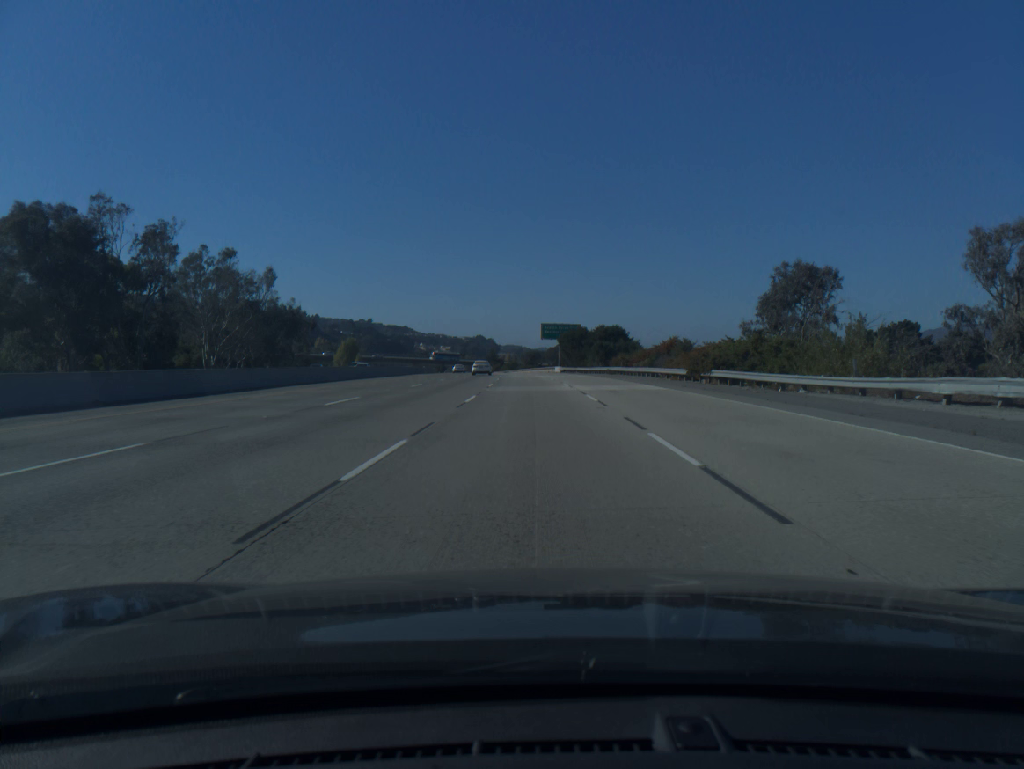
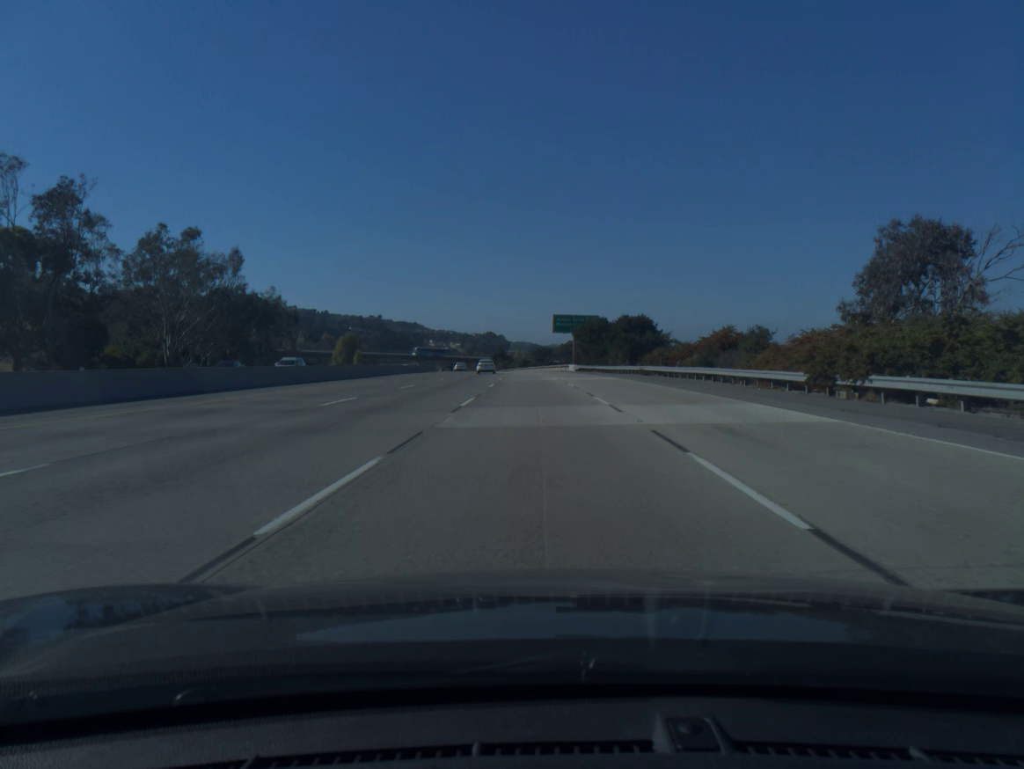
(-0.1, +17.0) m; -1°
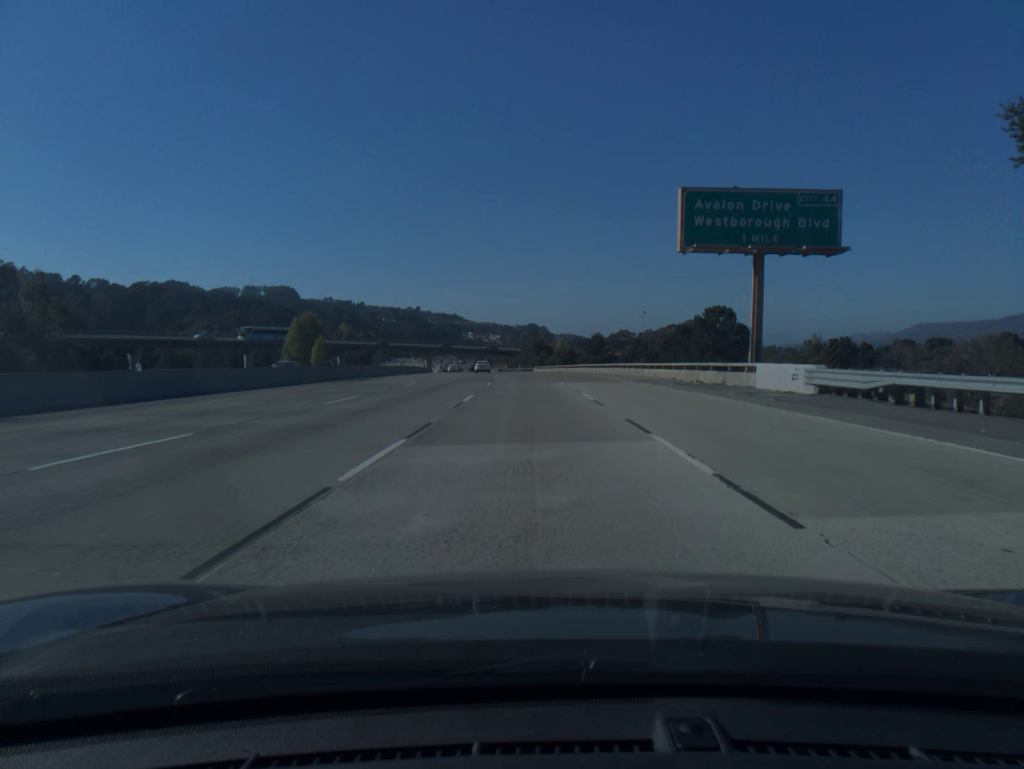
(-2.1, +84.9) m; -3°
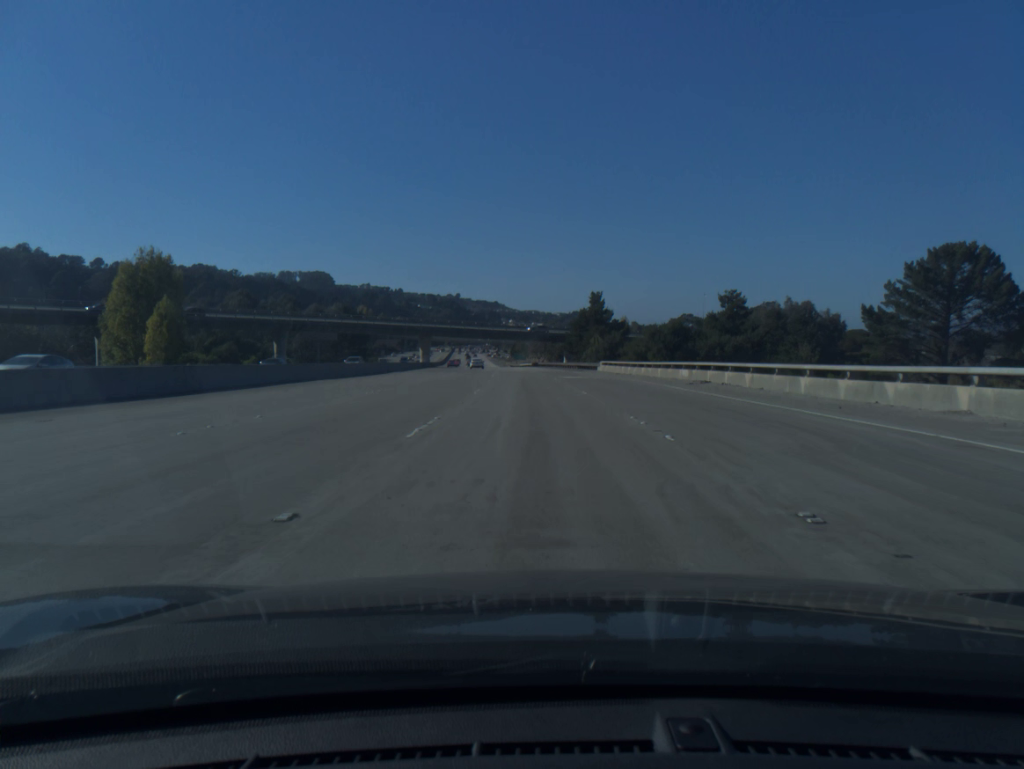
(-2.7, +84.5) m; -3°
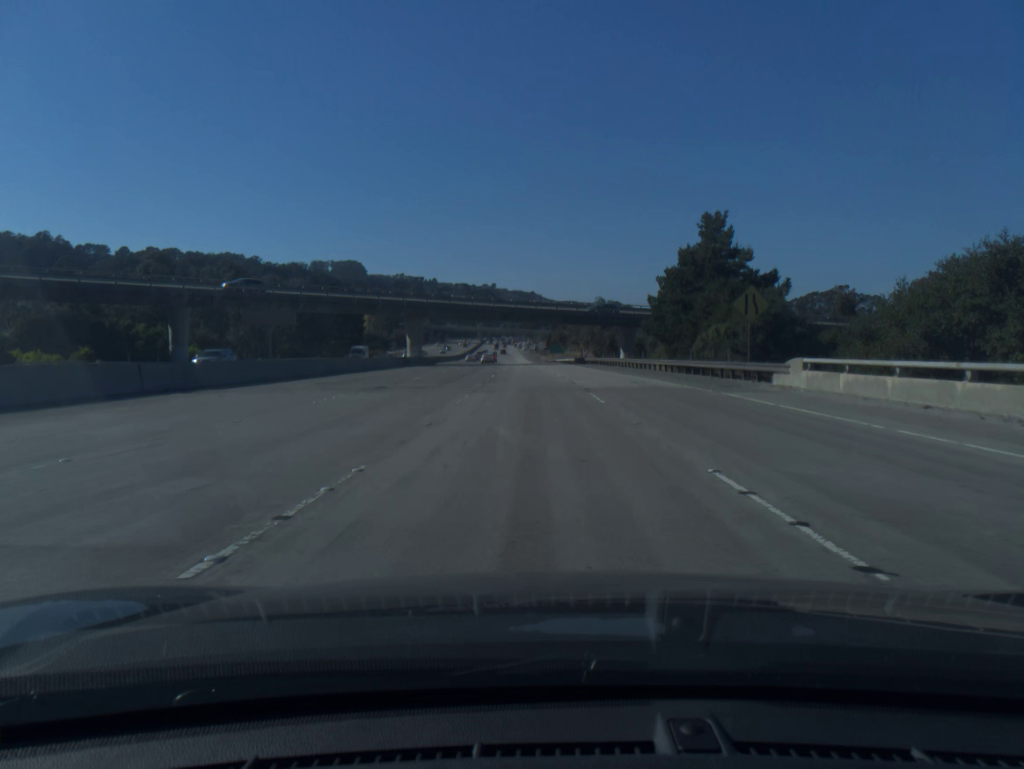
(-1.1, +50.8) m; -3°
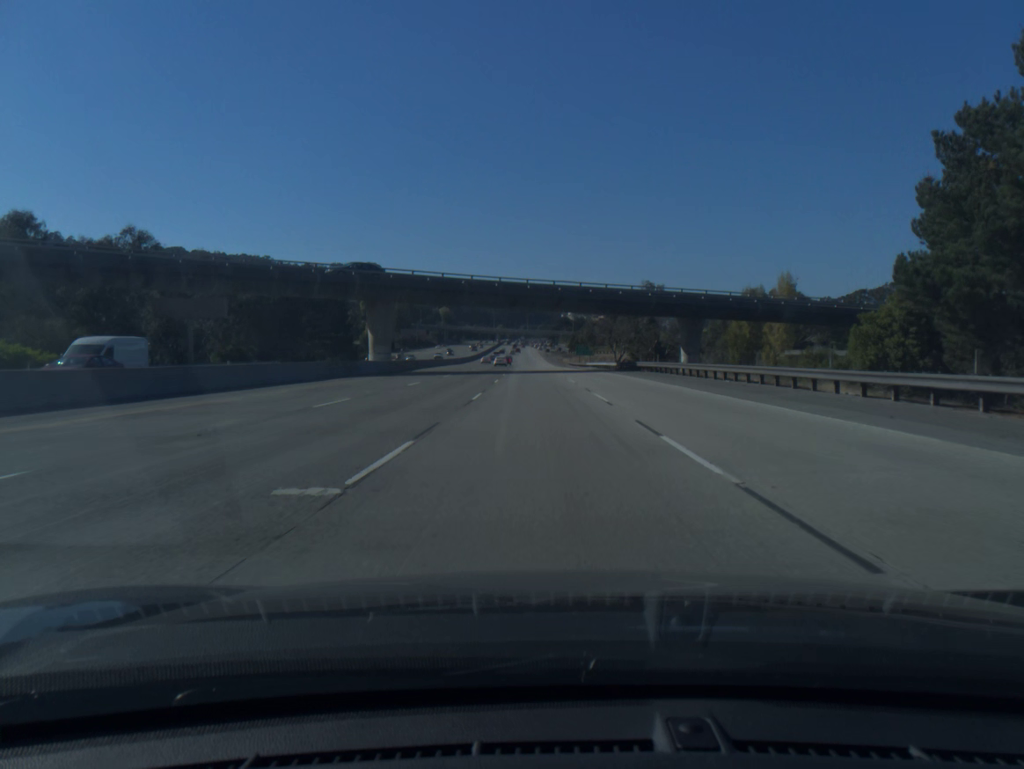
(-0.5, +34.0) m; -2°
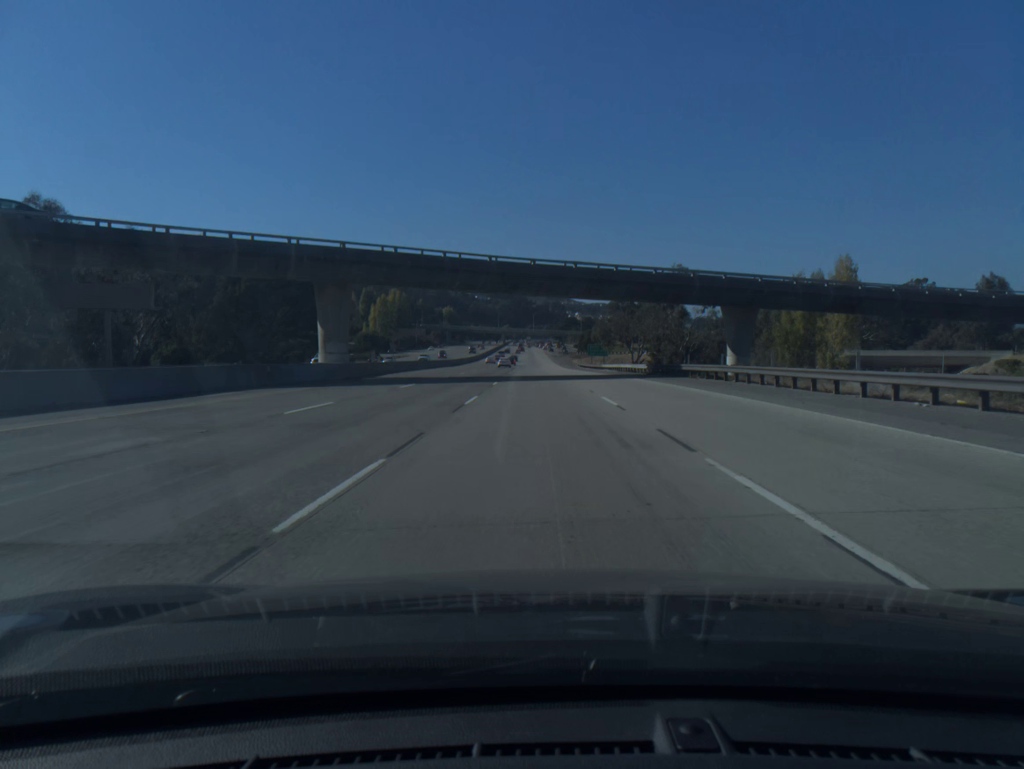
(-0.1, +17.0) m; 0°
